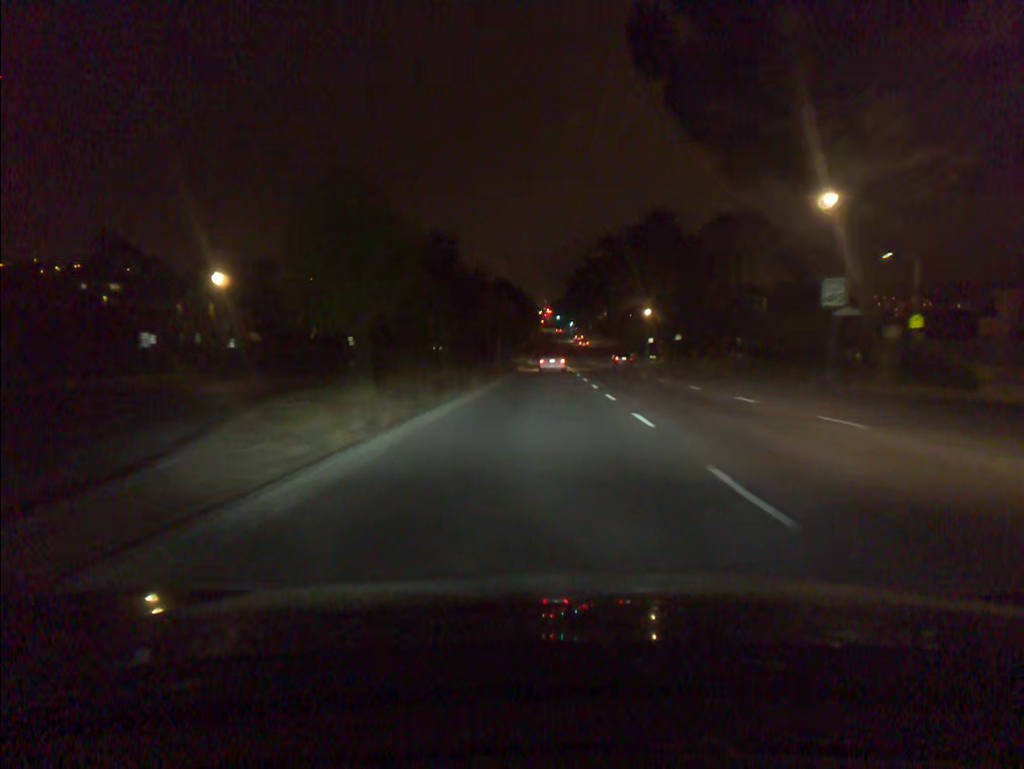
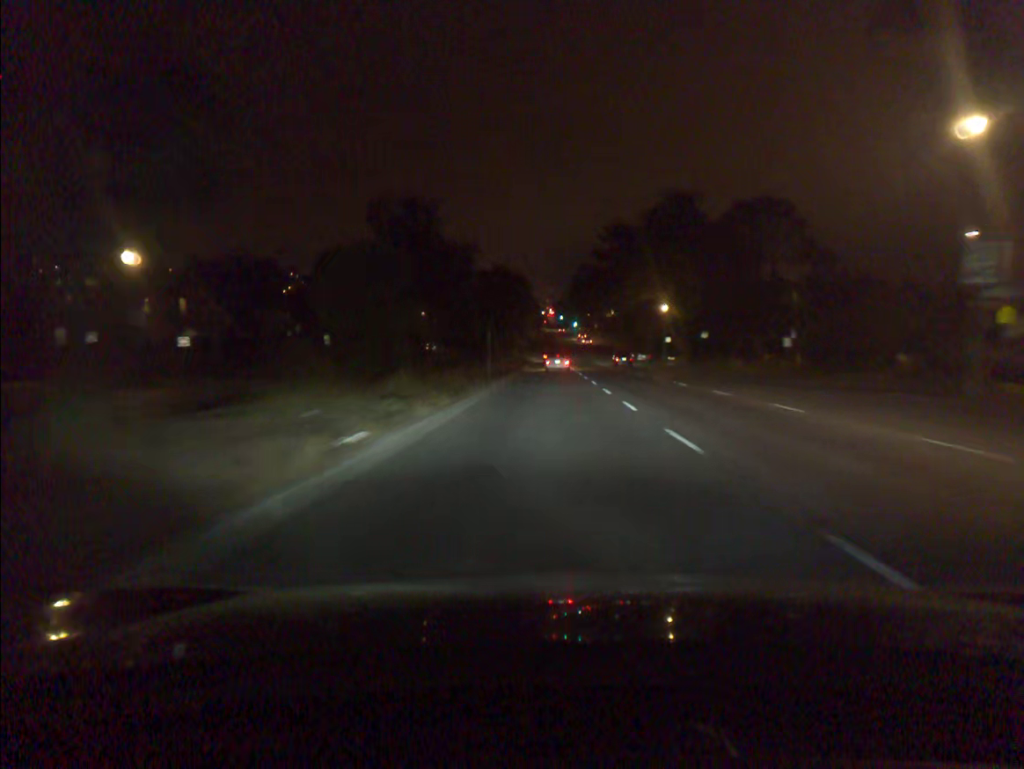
(0.0, +10.6) m; 0°
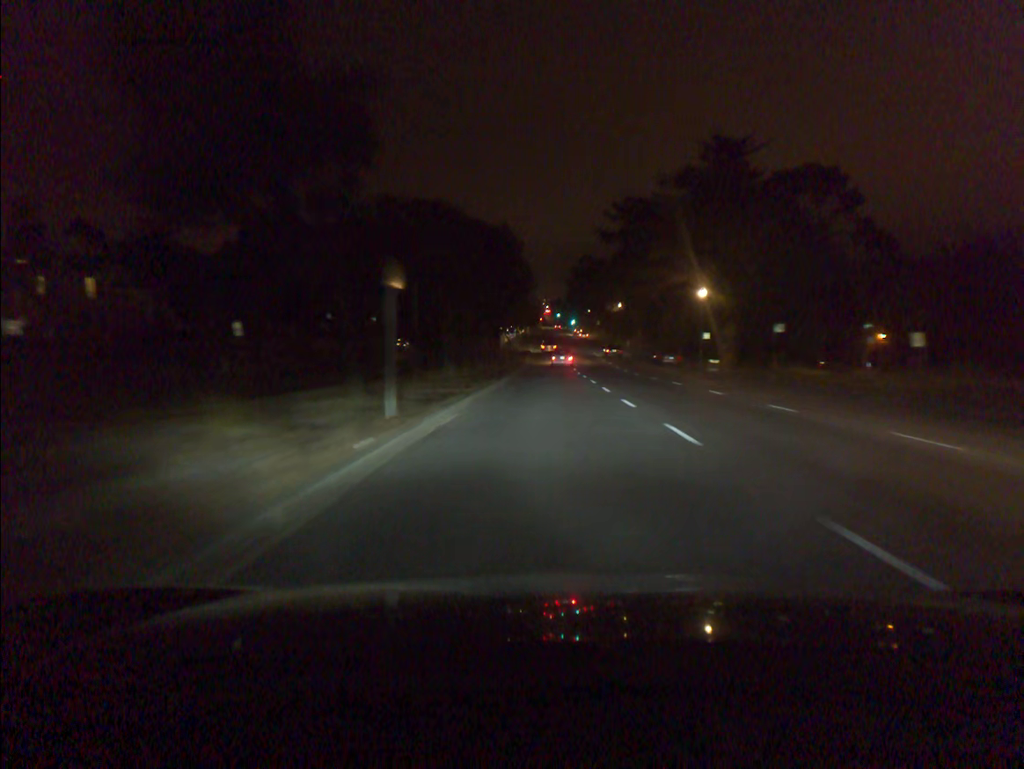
(+0.1, +21.2) m; 0°
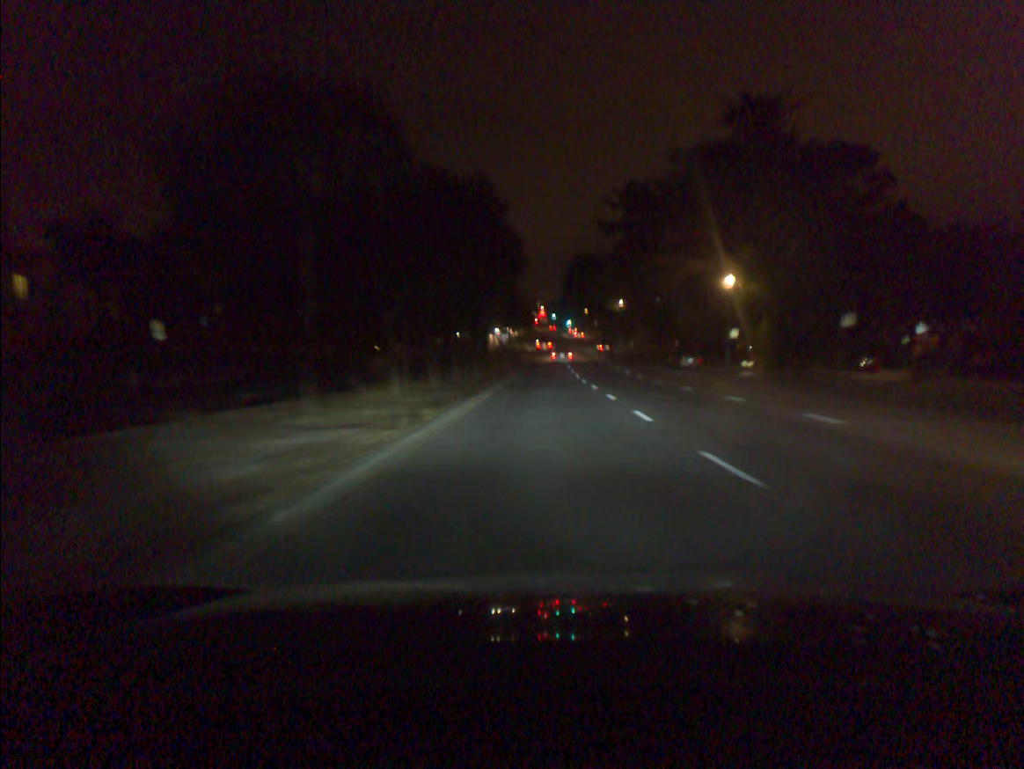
(+0.1, +10.6) m; 0°
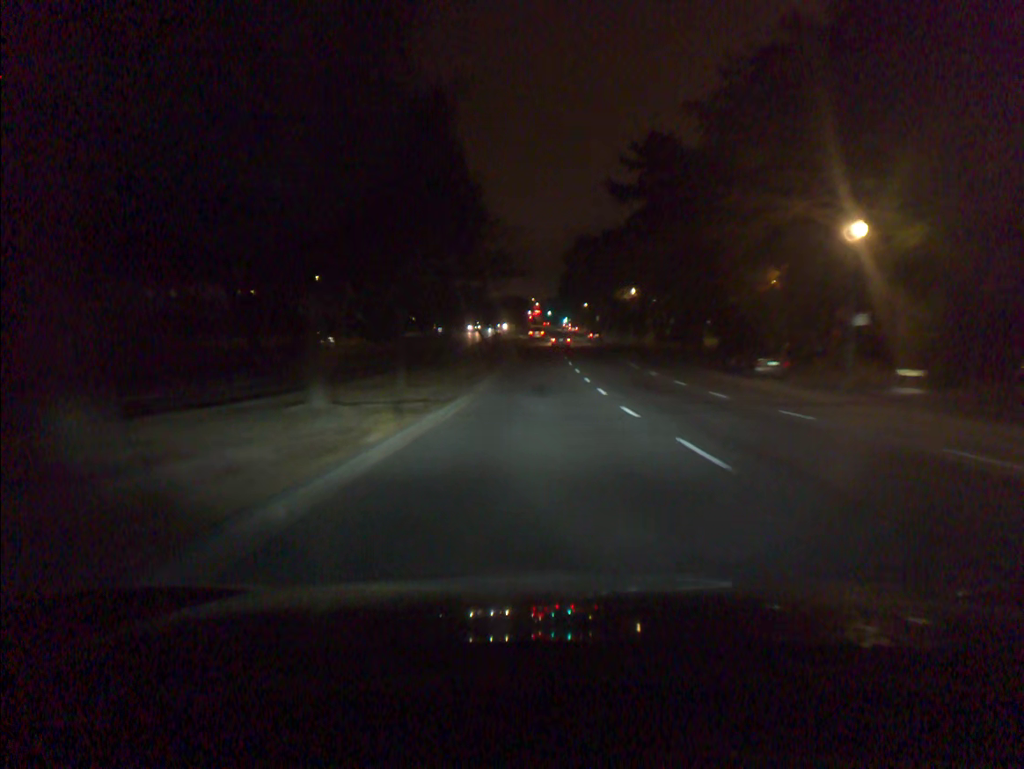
(+0.1, +21.2) m; +1°
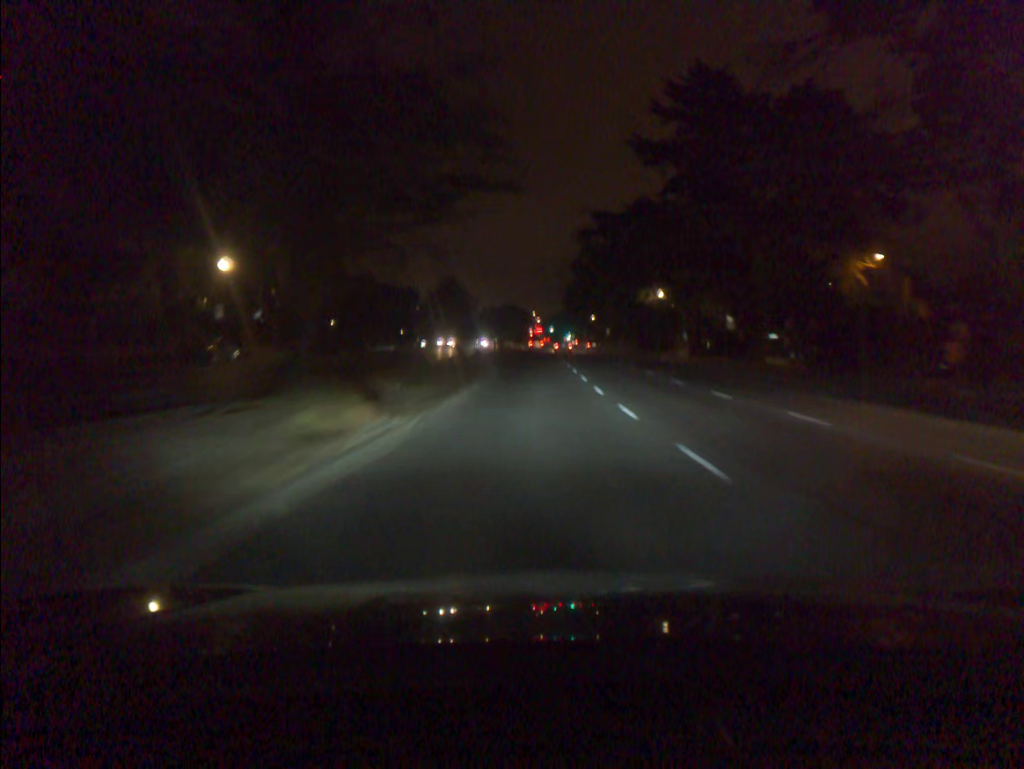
(0.0, +21.5) m; 0°
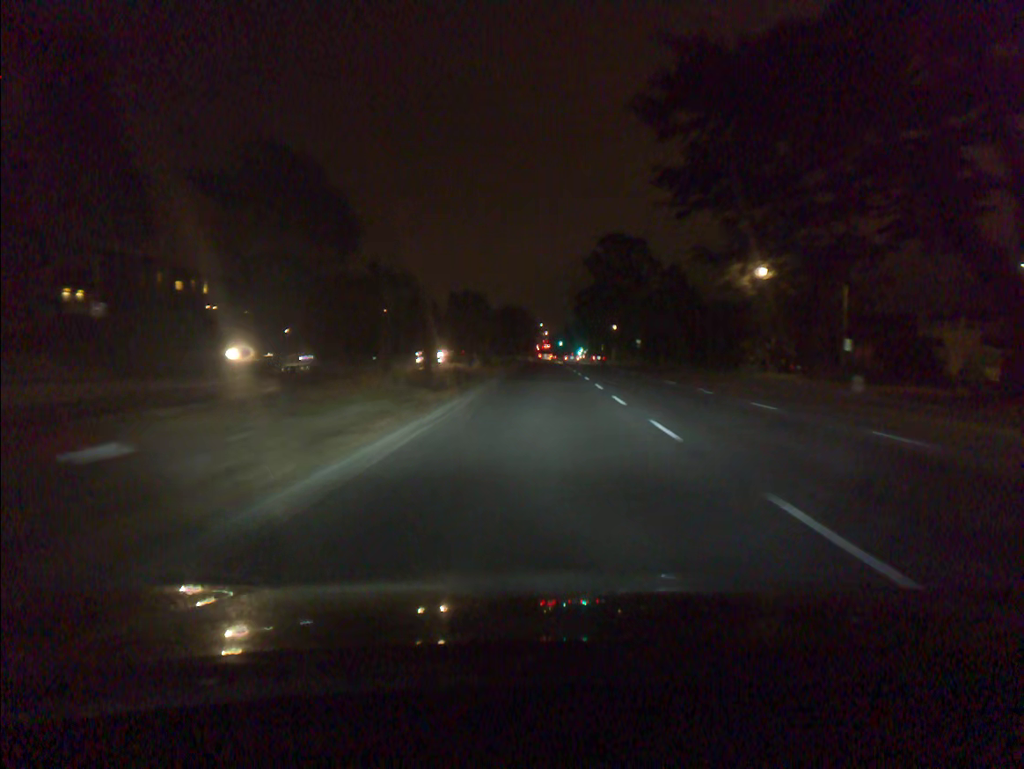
(-0.3, +33.0) m; -1°
